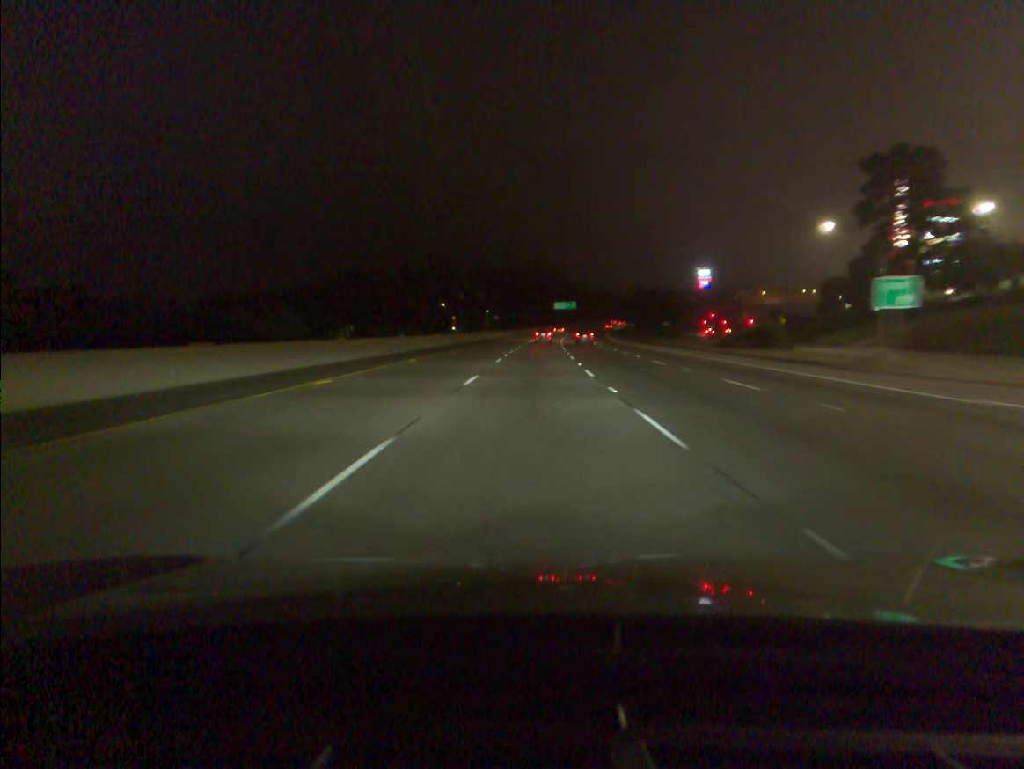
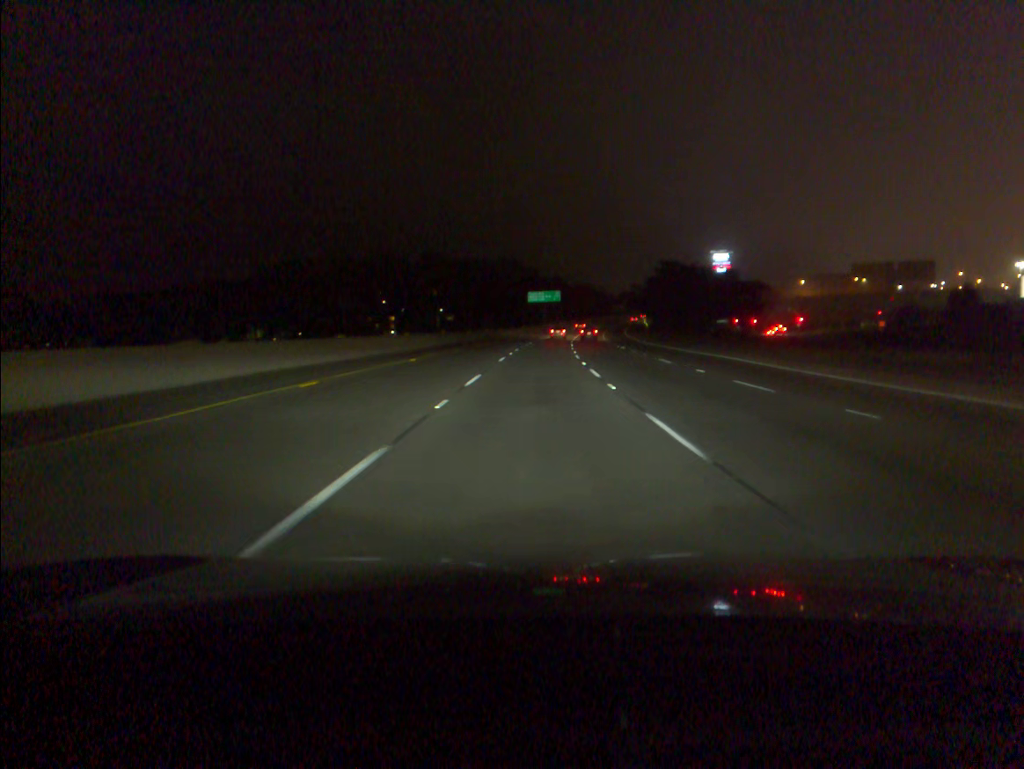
(+1.8, +88.7) m; +2°
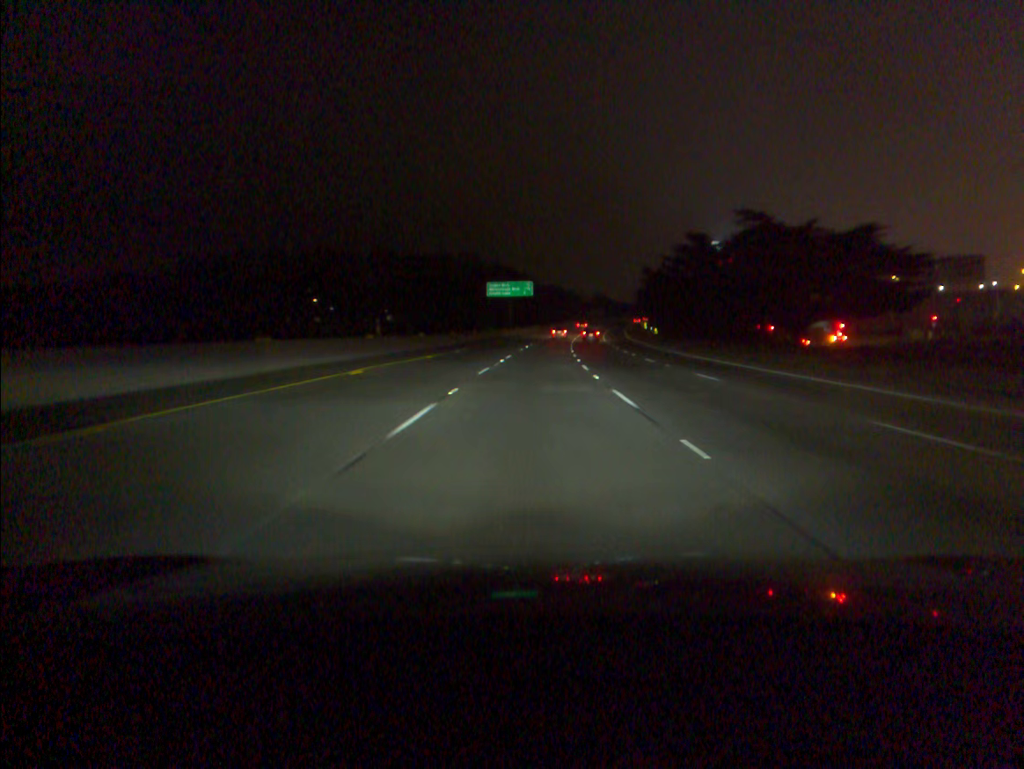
(+0.9, +53.2) m; +2°
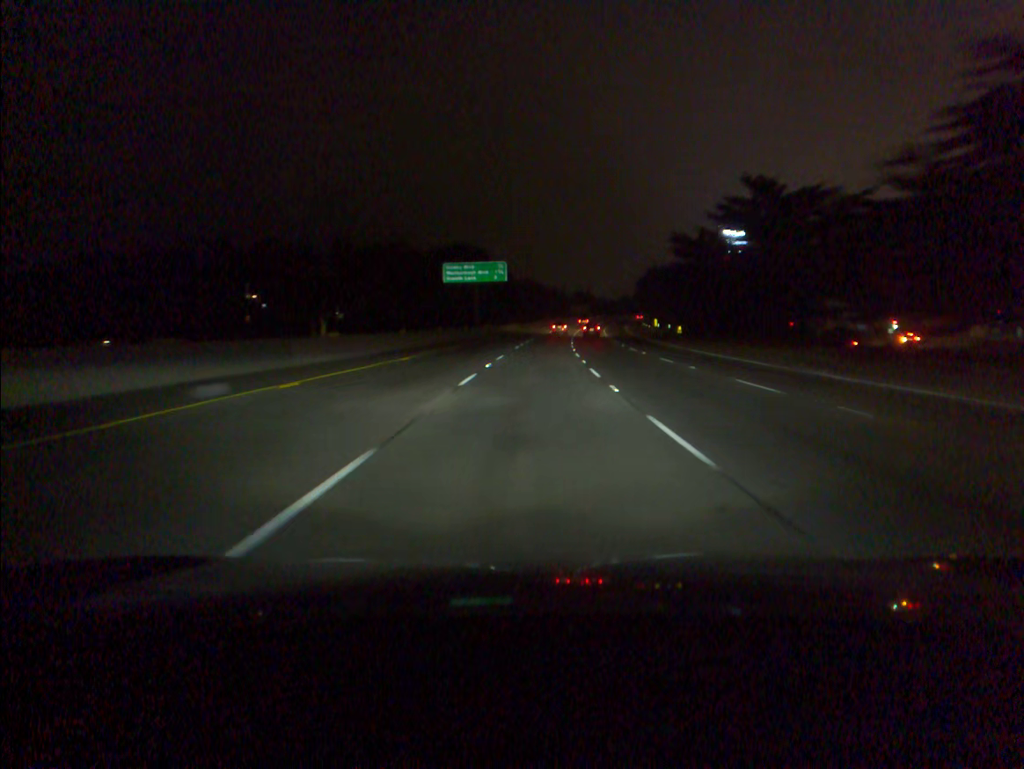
(+0.5, +35.3) m; +2°
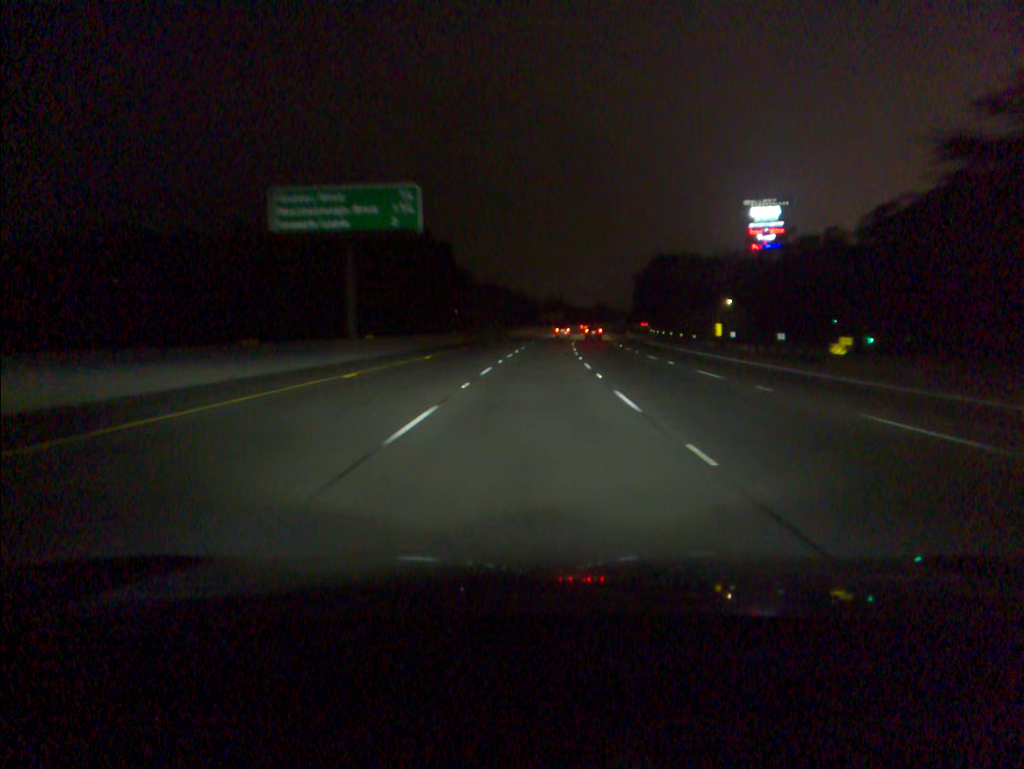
(+1.1, +52.8) m; +2°
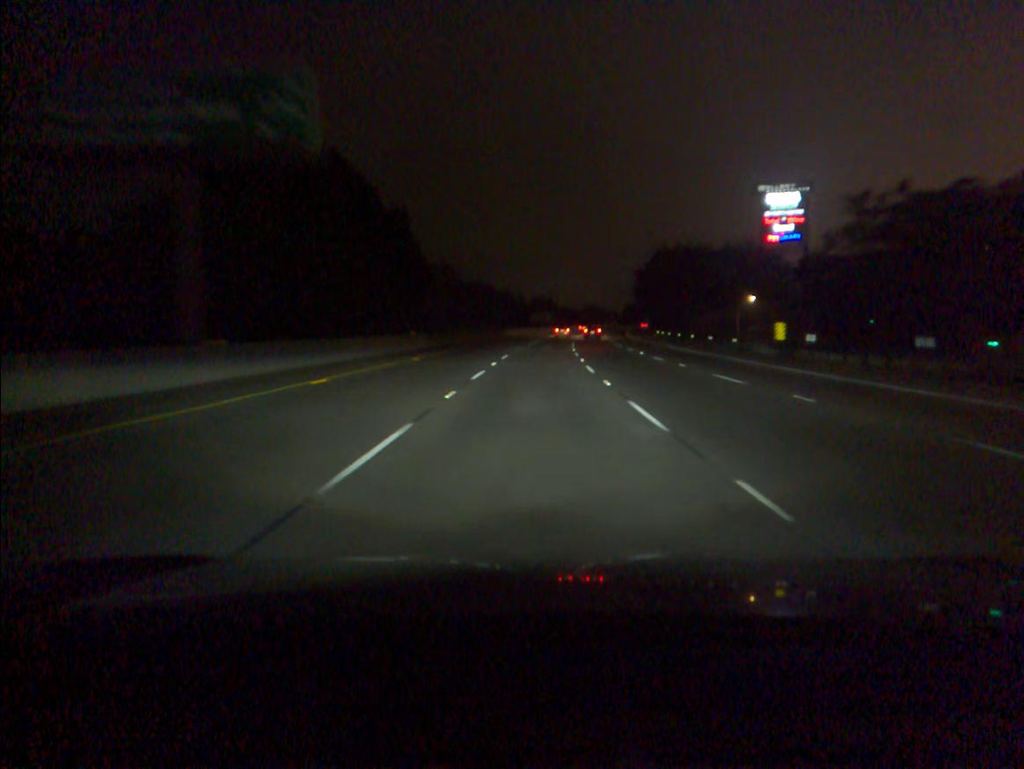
(+0.1, +17.5) m; +1°
